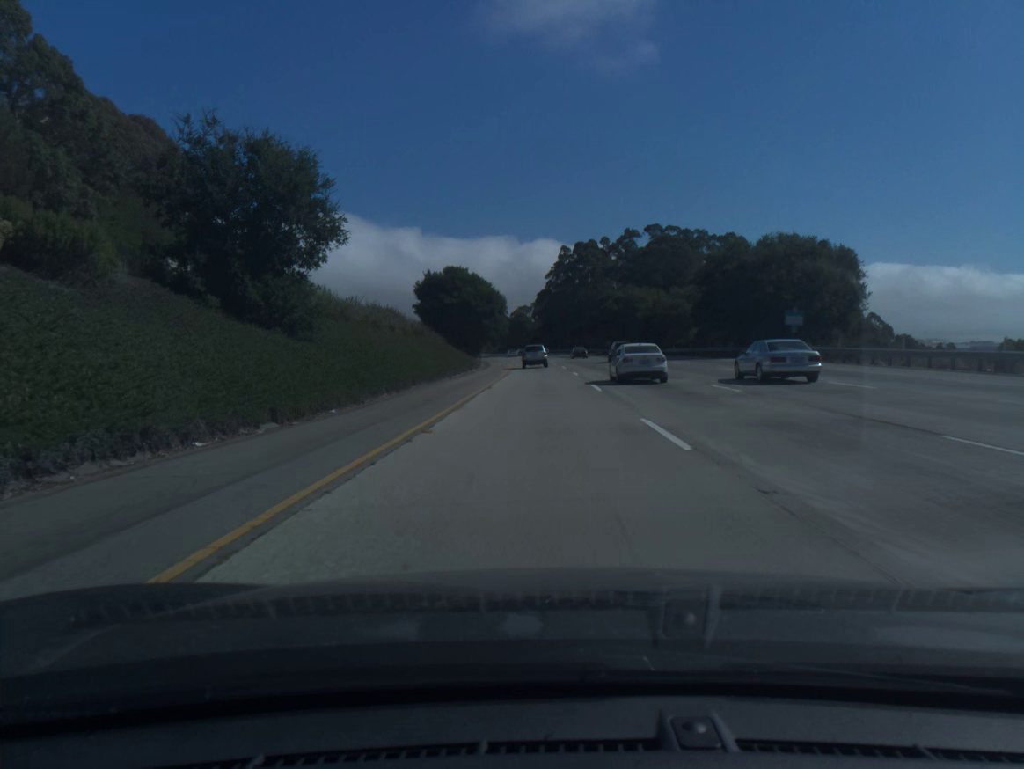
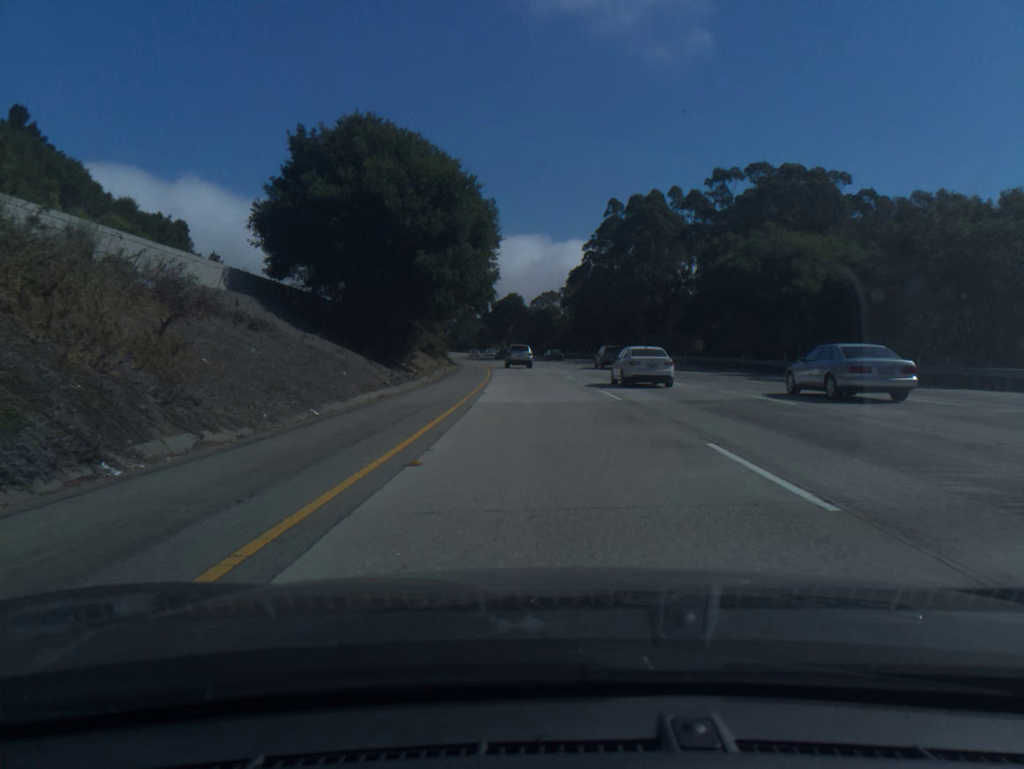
(-0.7, +62.1) m; -2°
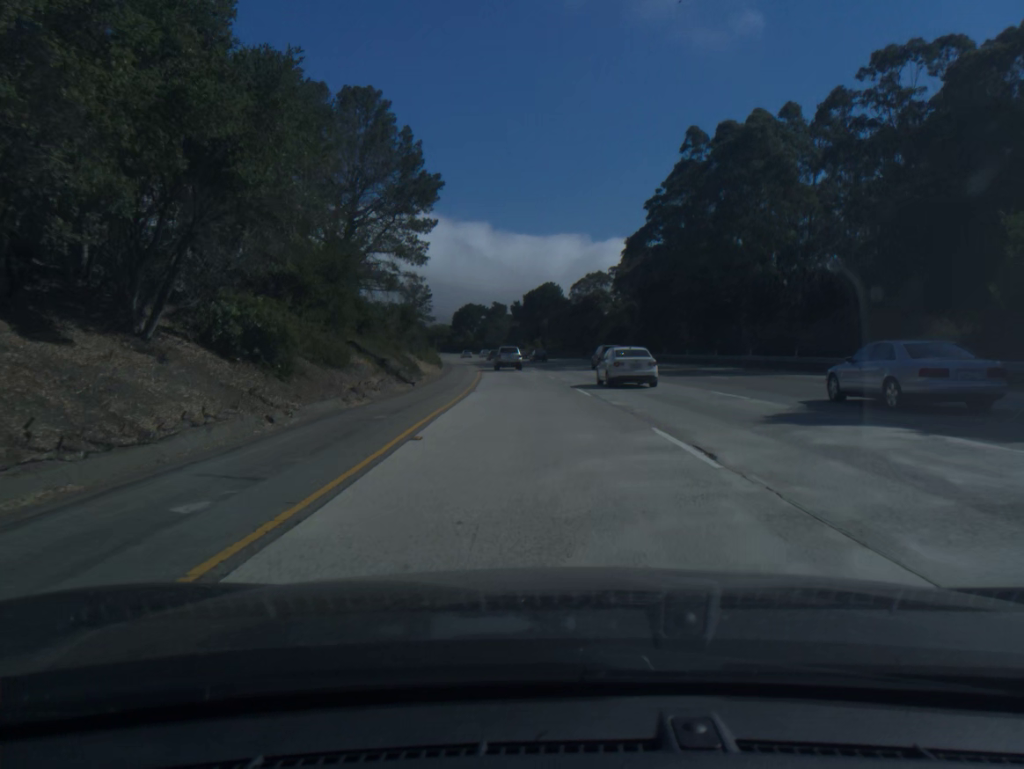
(-0.9, +41.2) m; -3°
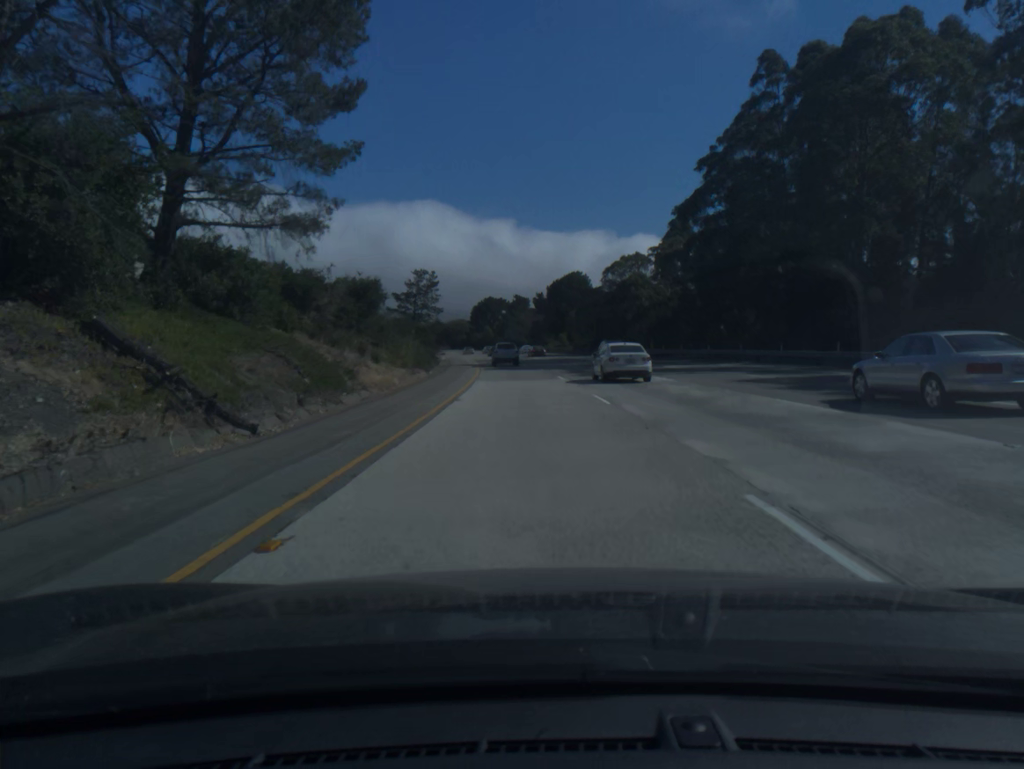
(-0.3, +20.5) m; -2°
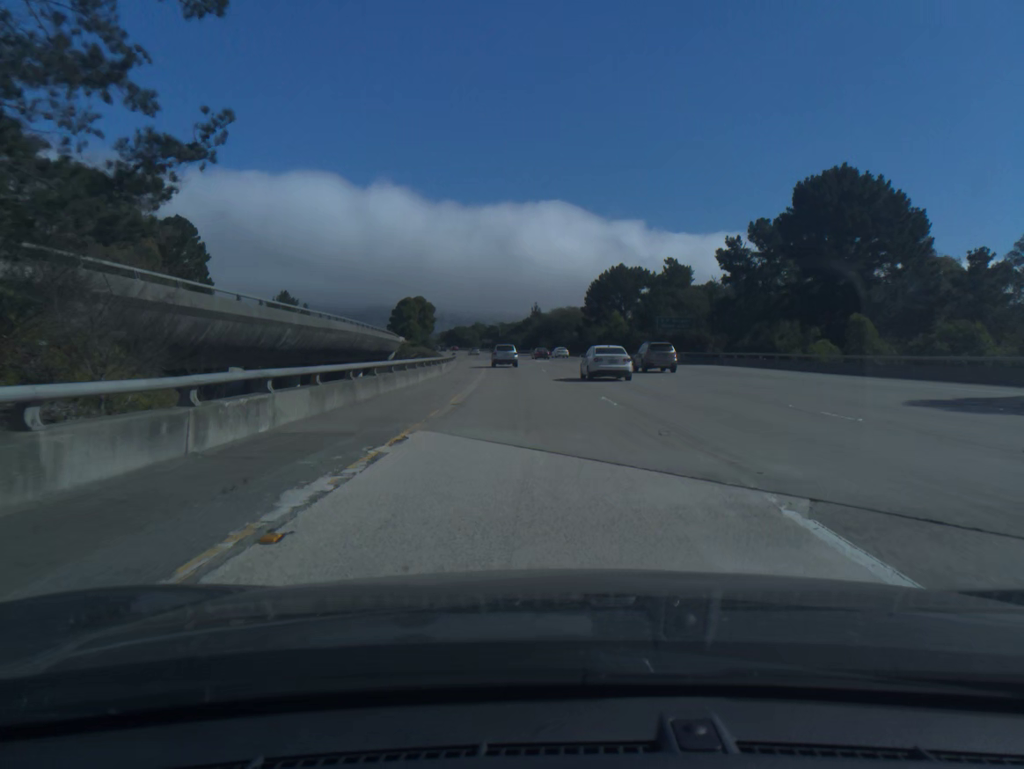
(-8.1, +101.7) m; -9°
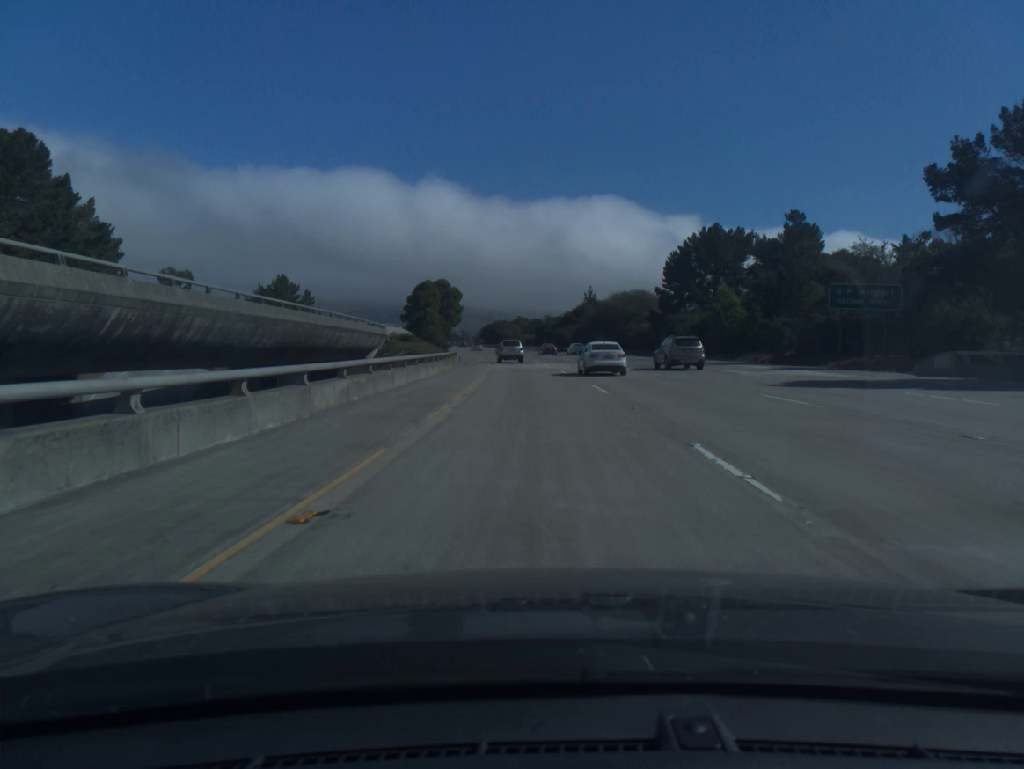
(-1.3, +40.7) m; -3°
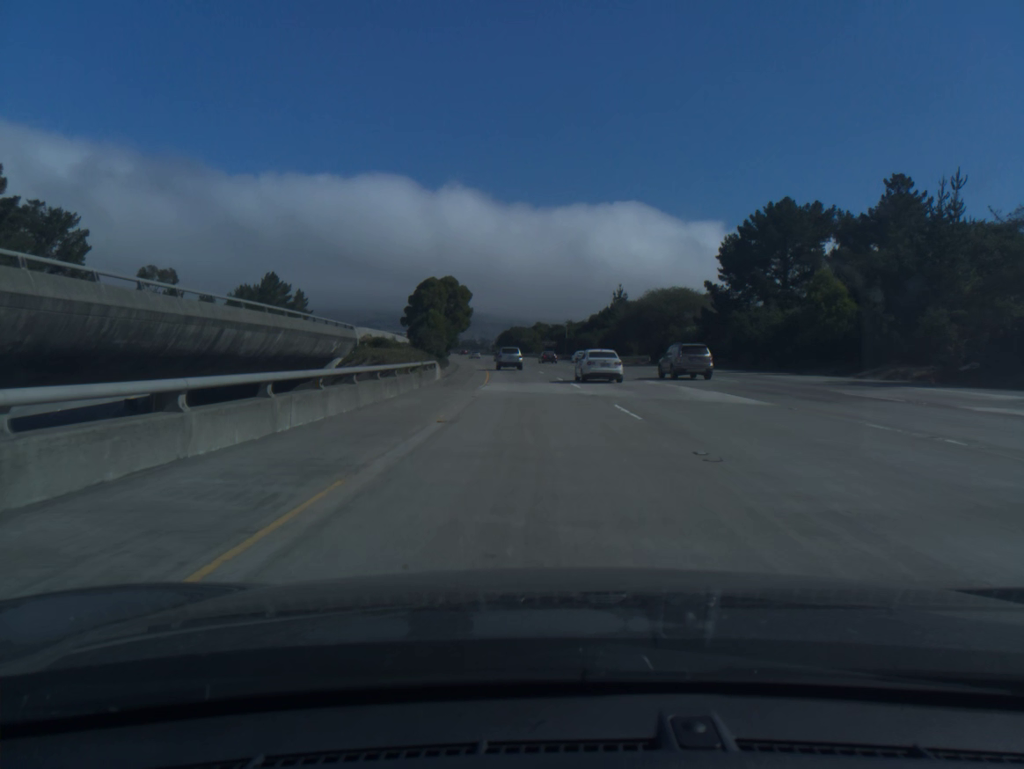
(-0.3, +20.3) m; -1°
